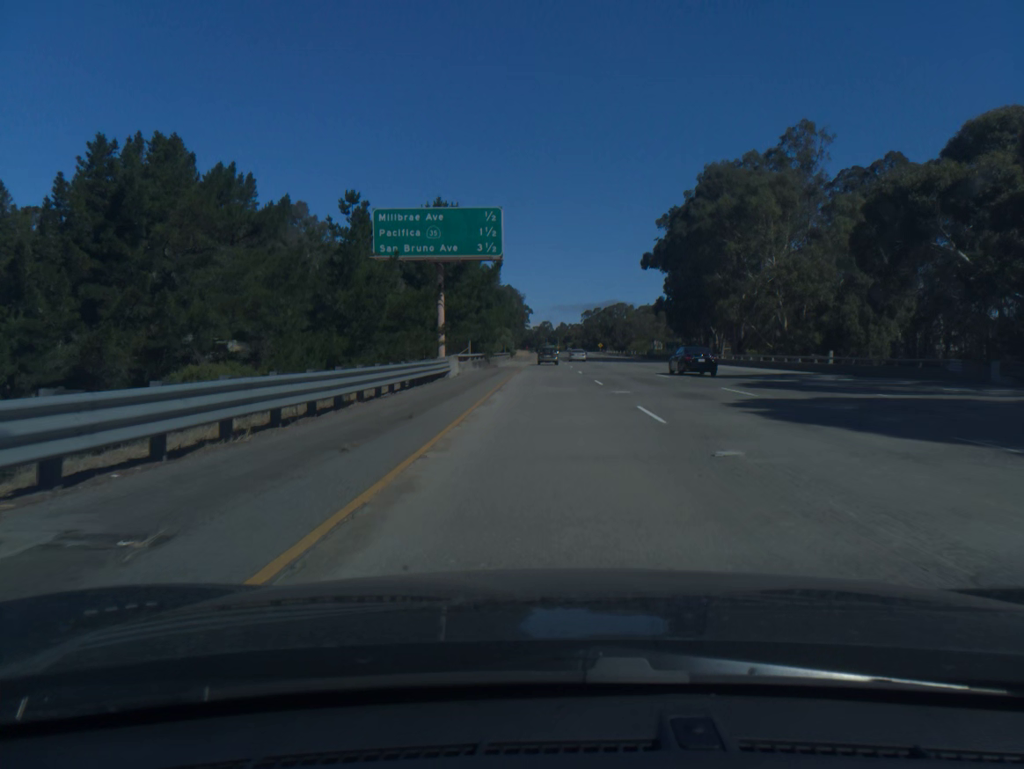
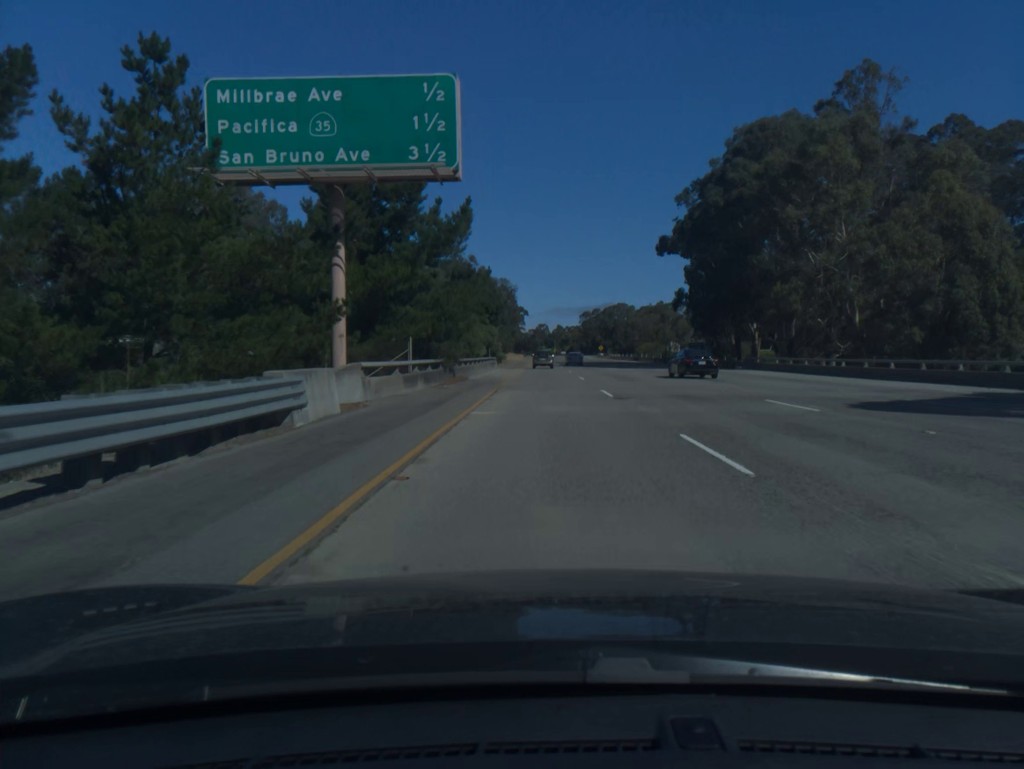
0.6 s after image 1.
(+0.1, +20.2) m; 0°
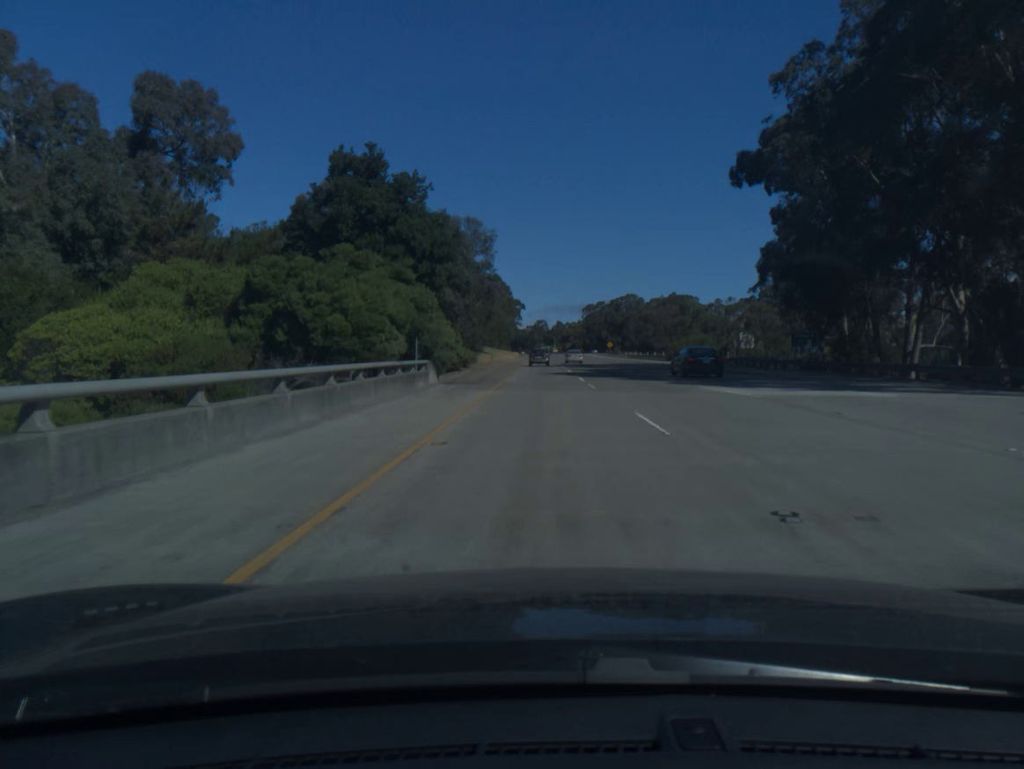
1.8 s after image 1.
(+0.1, +40.2) m; 0°
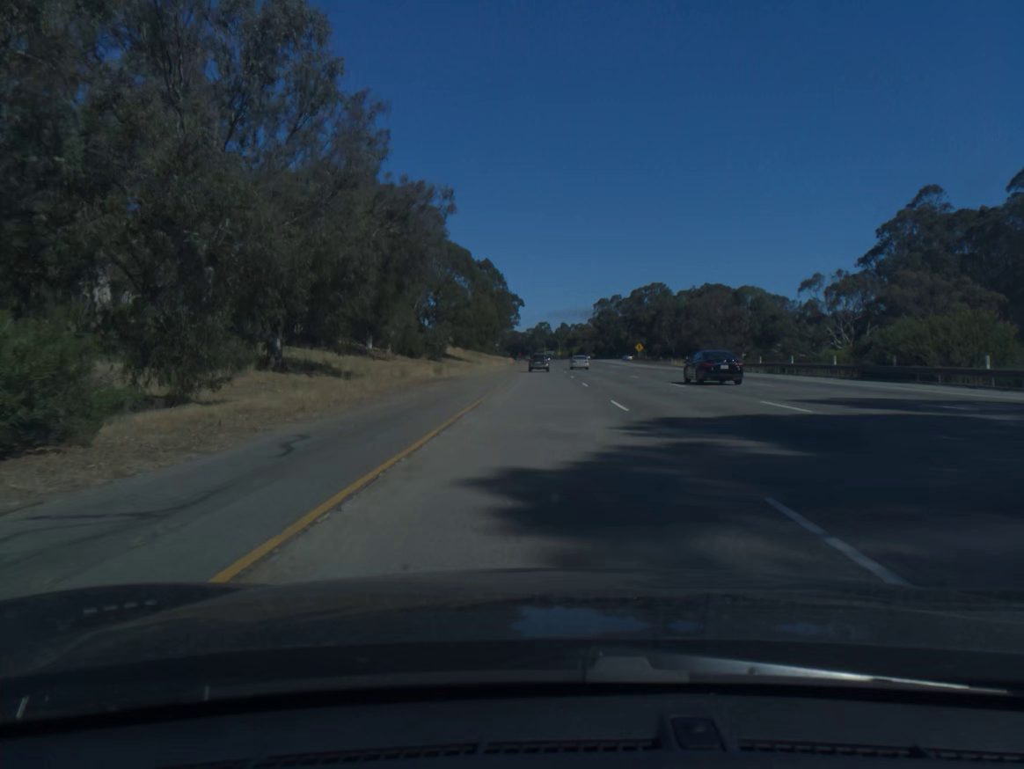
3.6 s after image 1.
(-0.1, +60.7) m; 0°
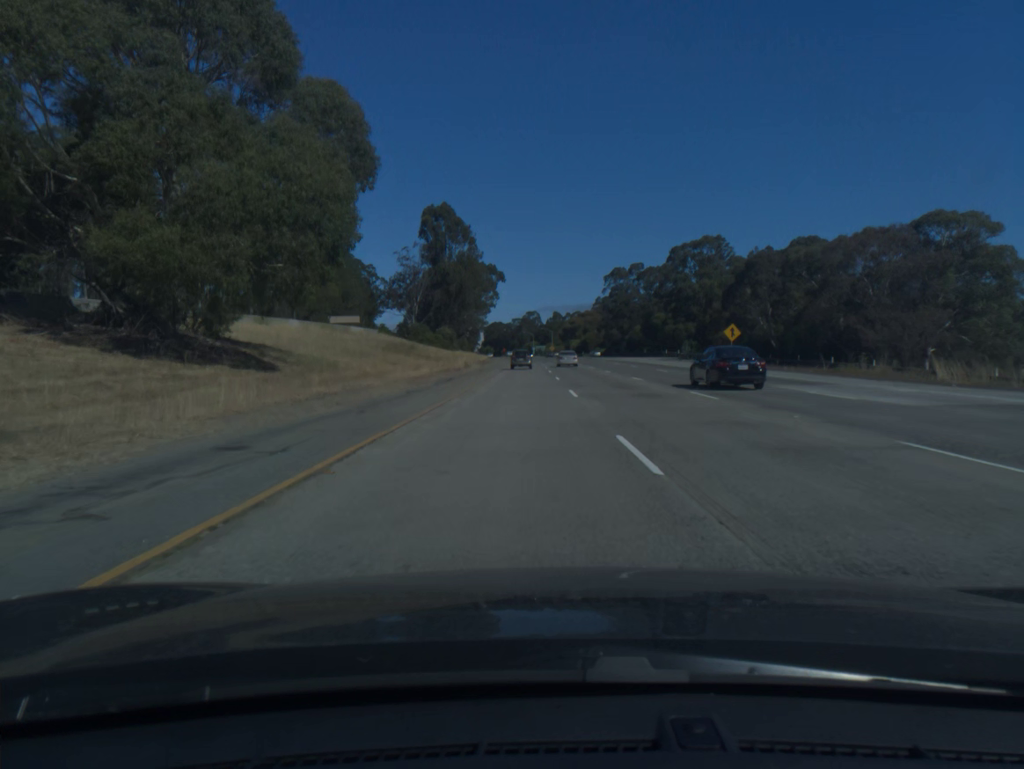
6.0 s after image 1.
(+0.5, +83.3) m; +1°
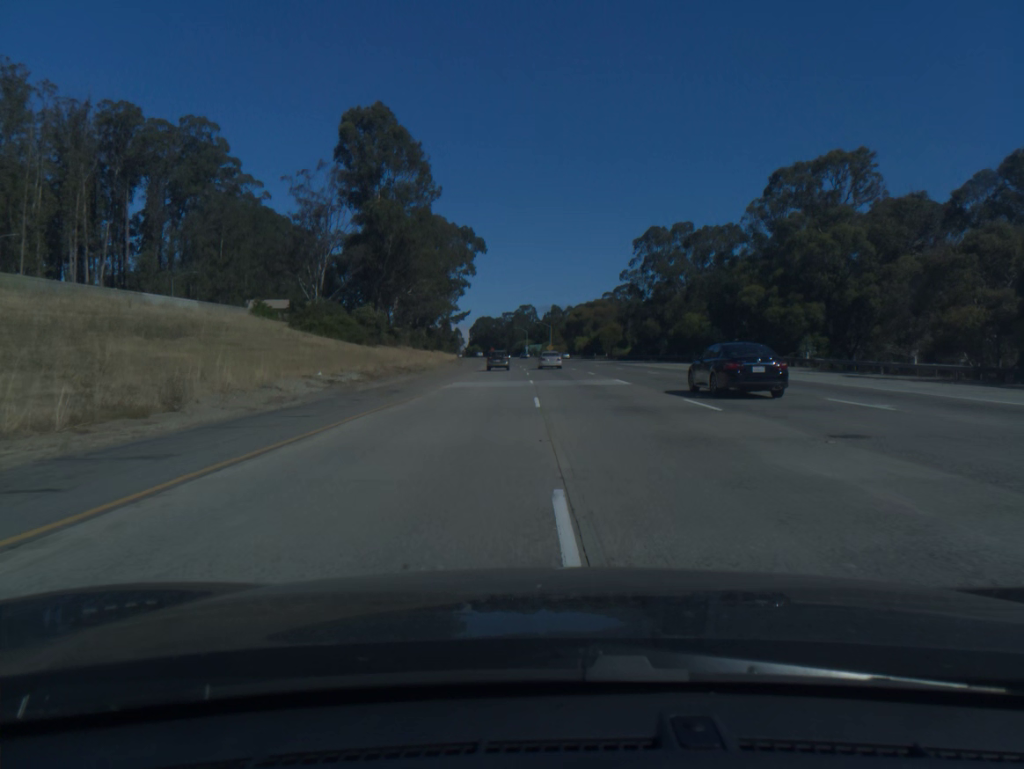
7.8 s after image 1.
(+0.2, +63.5) m; 0°
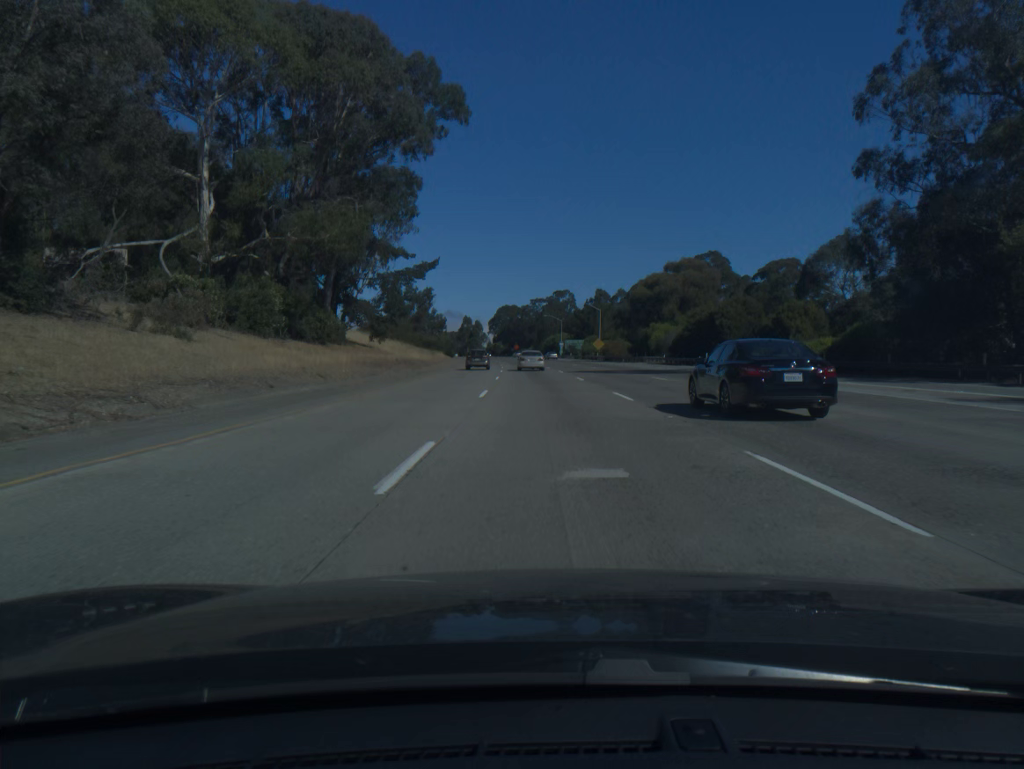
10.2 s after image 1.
(-1.0, +84.1) m; -2°
